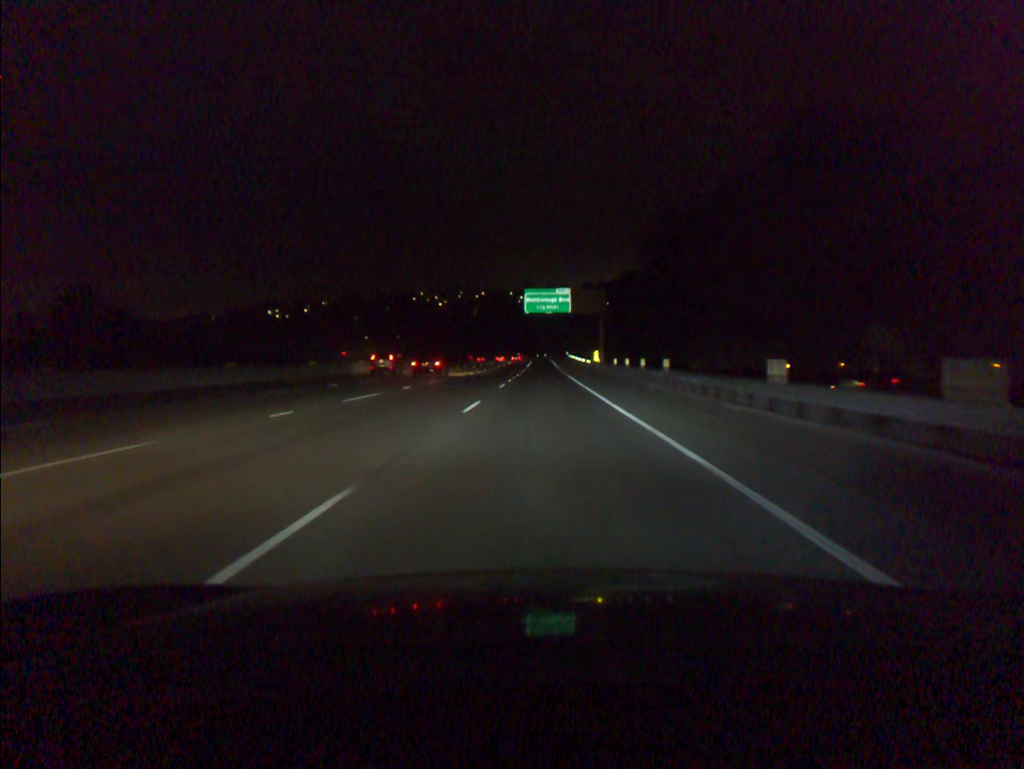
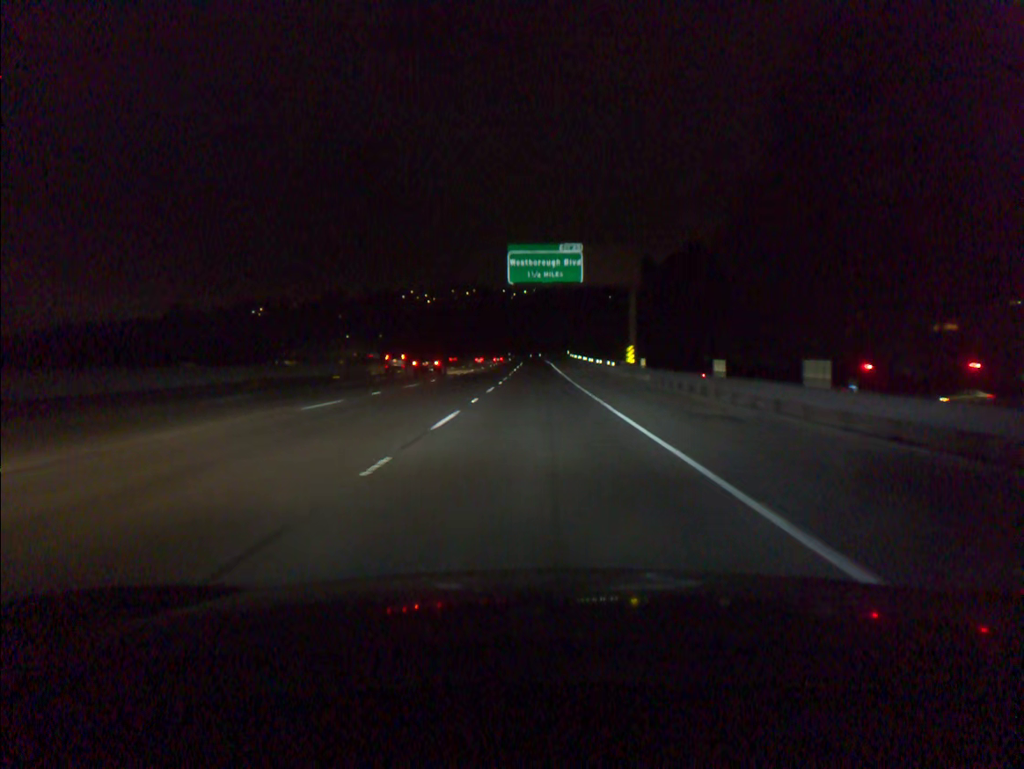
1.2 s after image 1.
(+0.1, +33.0) m; 0°
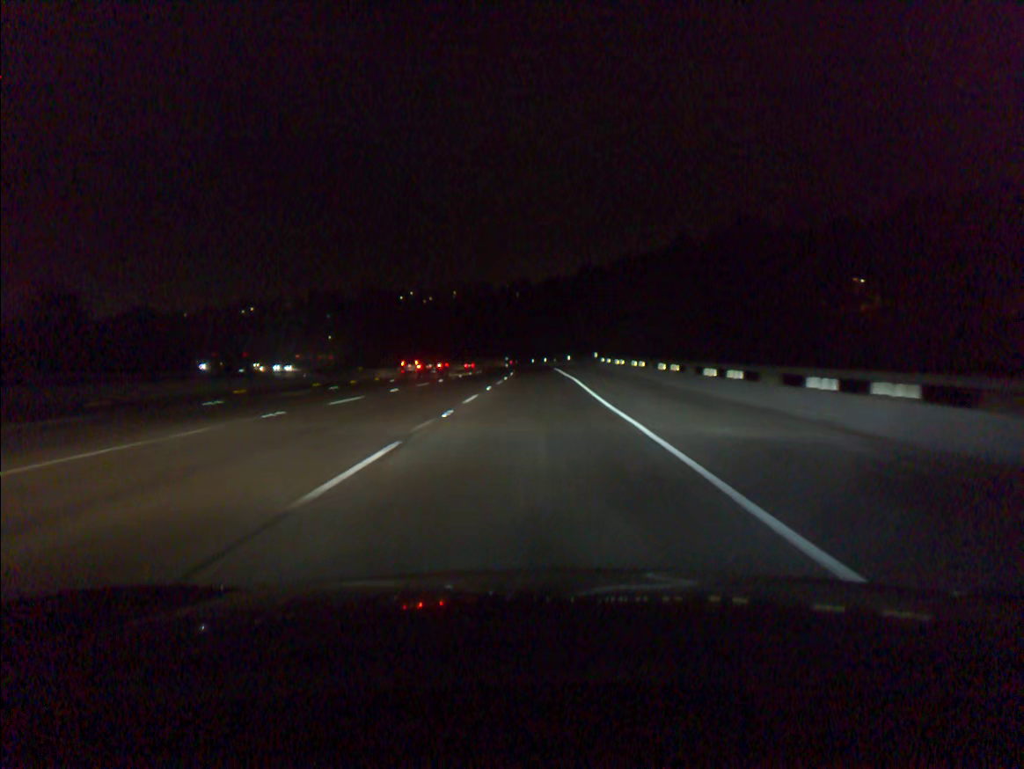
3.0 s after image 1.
(-0.1, +50.4) m; 0°
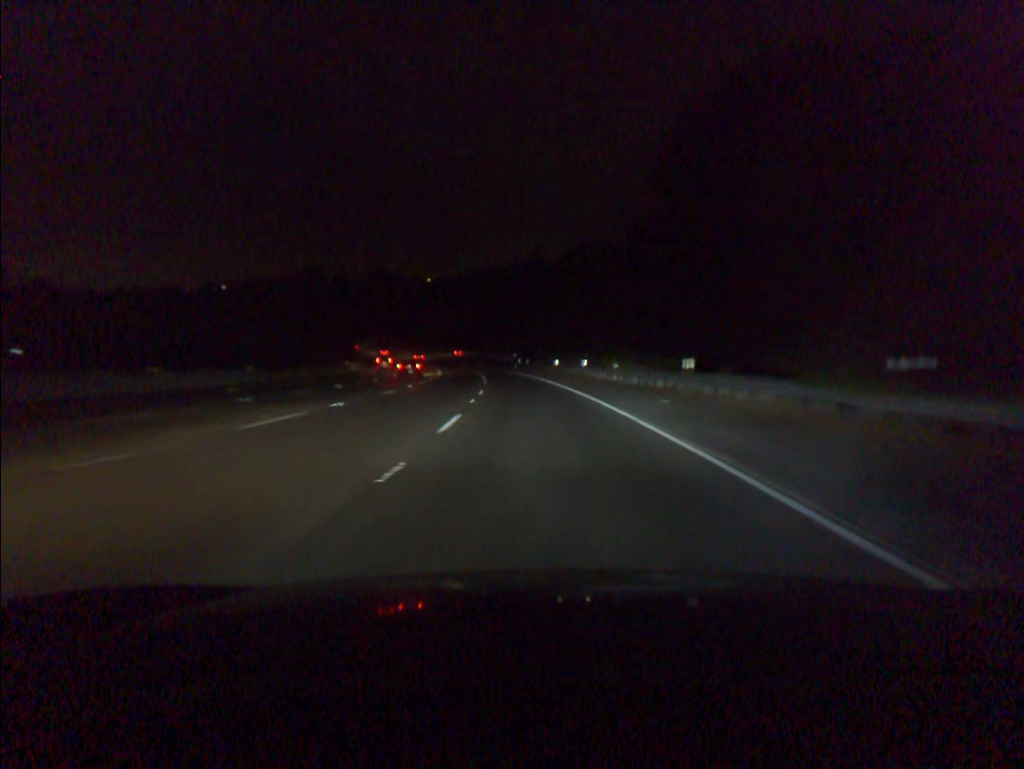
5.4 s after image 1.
(-0.6, +68.8) m; -1°
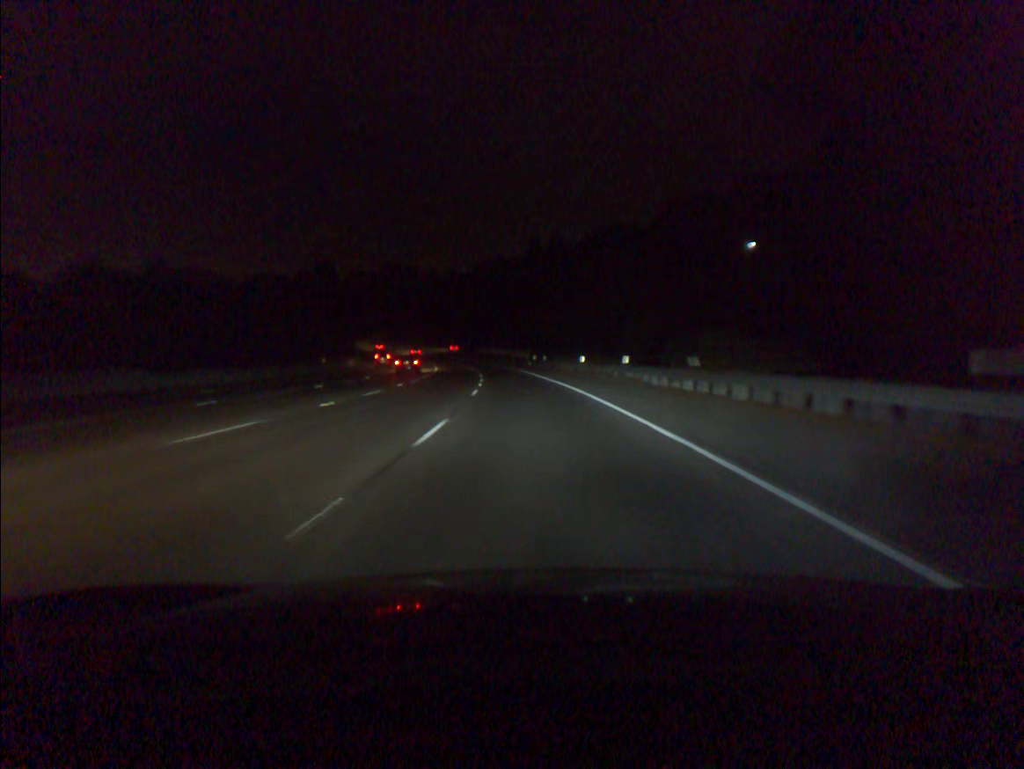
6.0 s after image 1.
(-0.2, +17.5) m; -1°
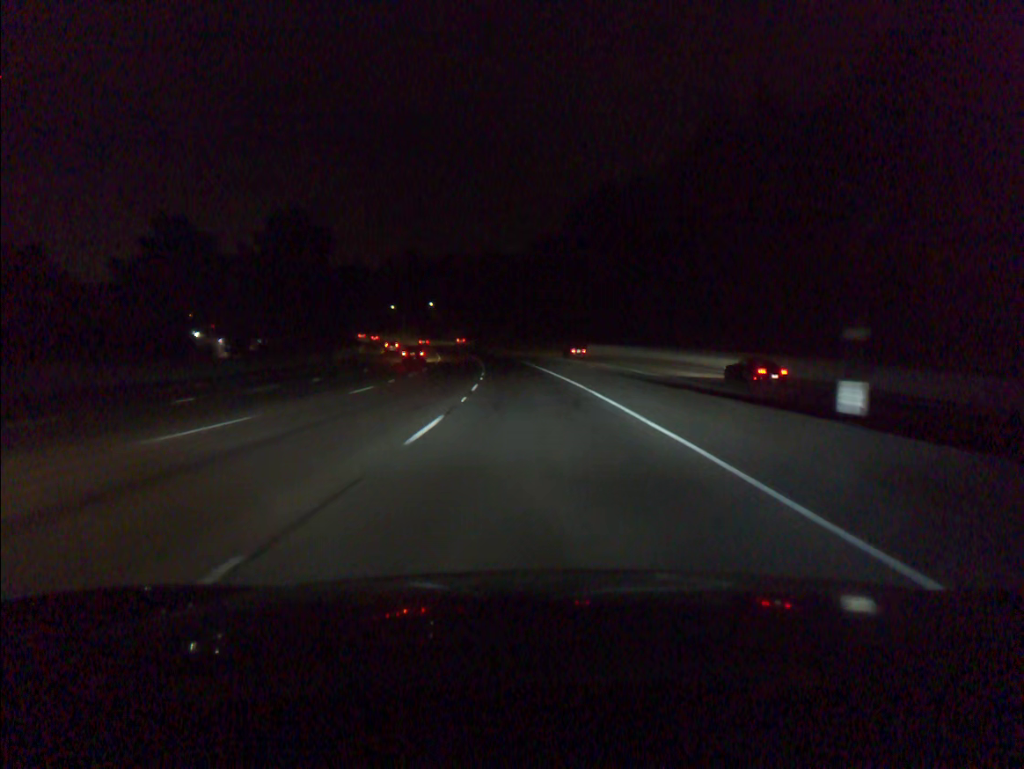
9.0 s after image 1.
(-6.2, +89.6) m; -8°
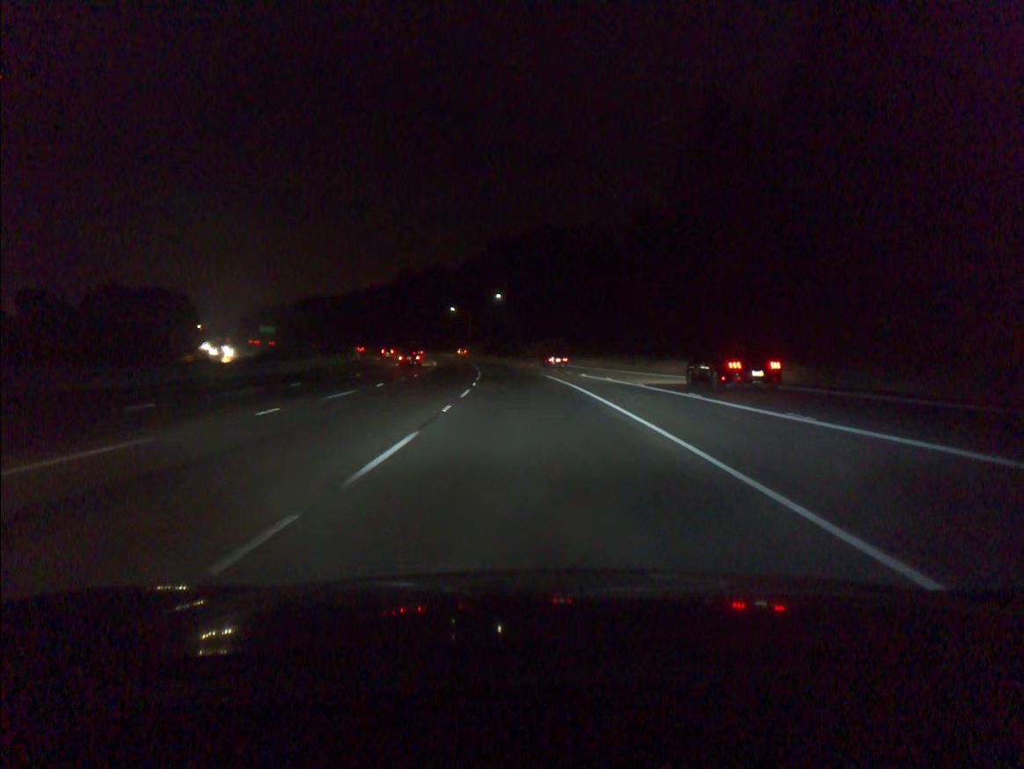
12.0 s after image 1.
(-6.1, +90.4) m; -8°
